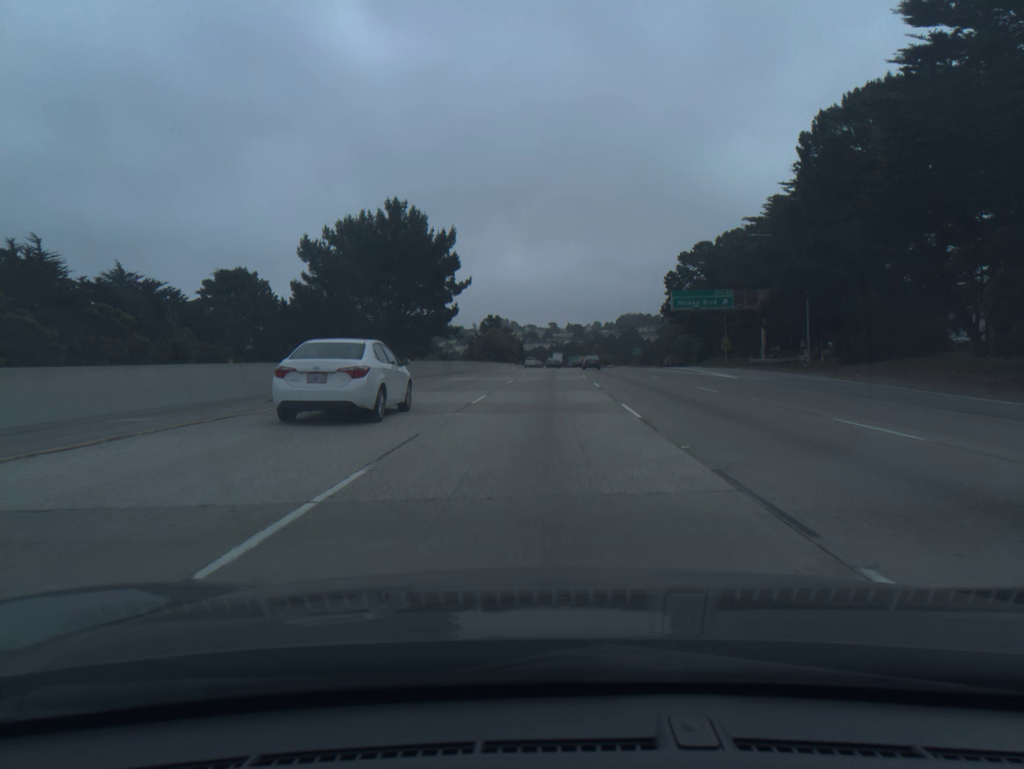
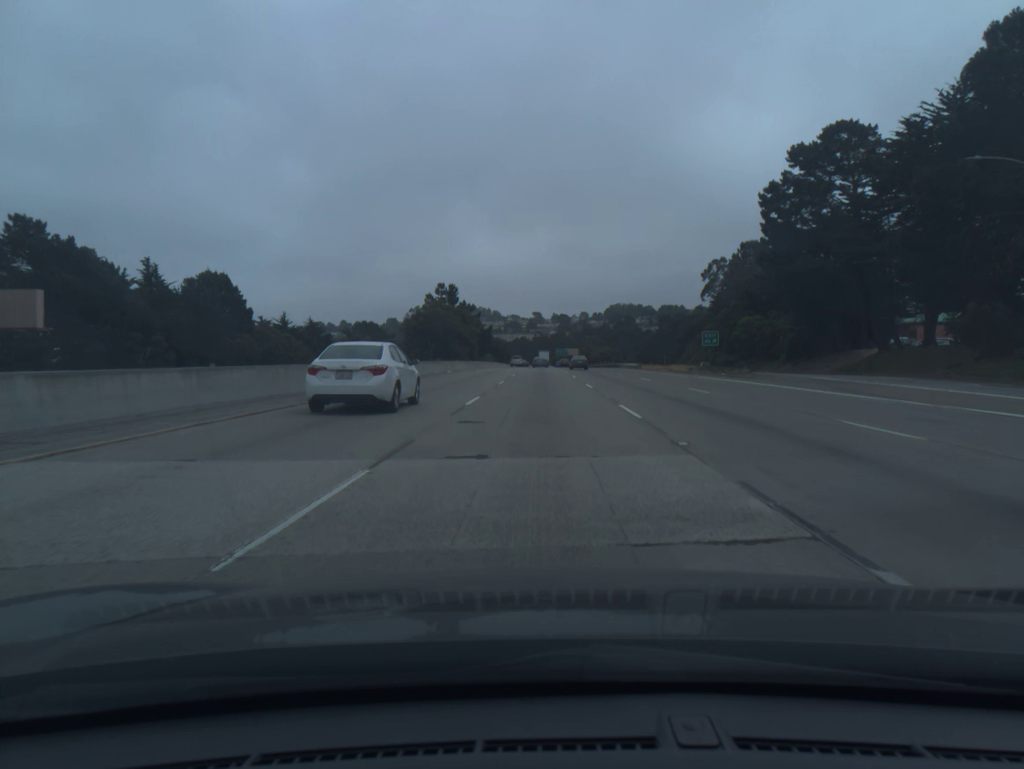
(+1.3, +73.5) m; +1°
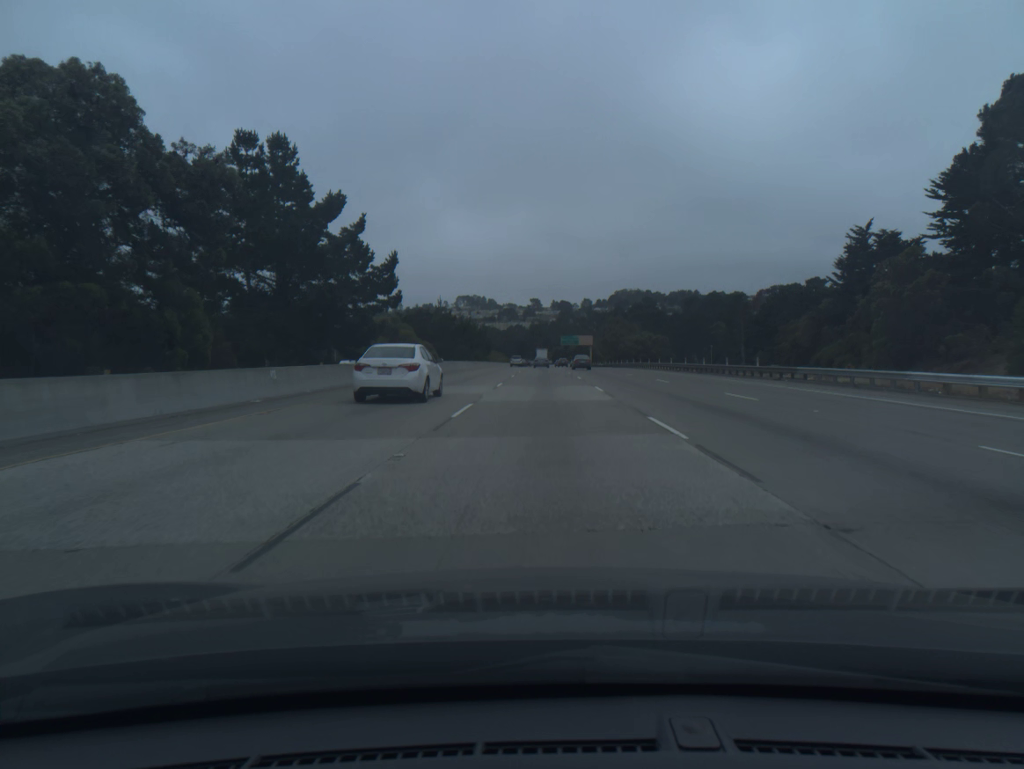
(-0.1, +92.3) m; 0°
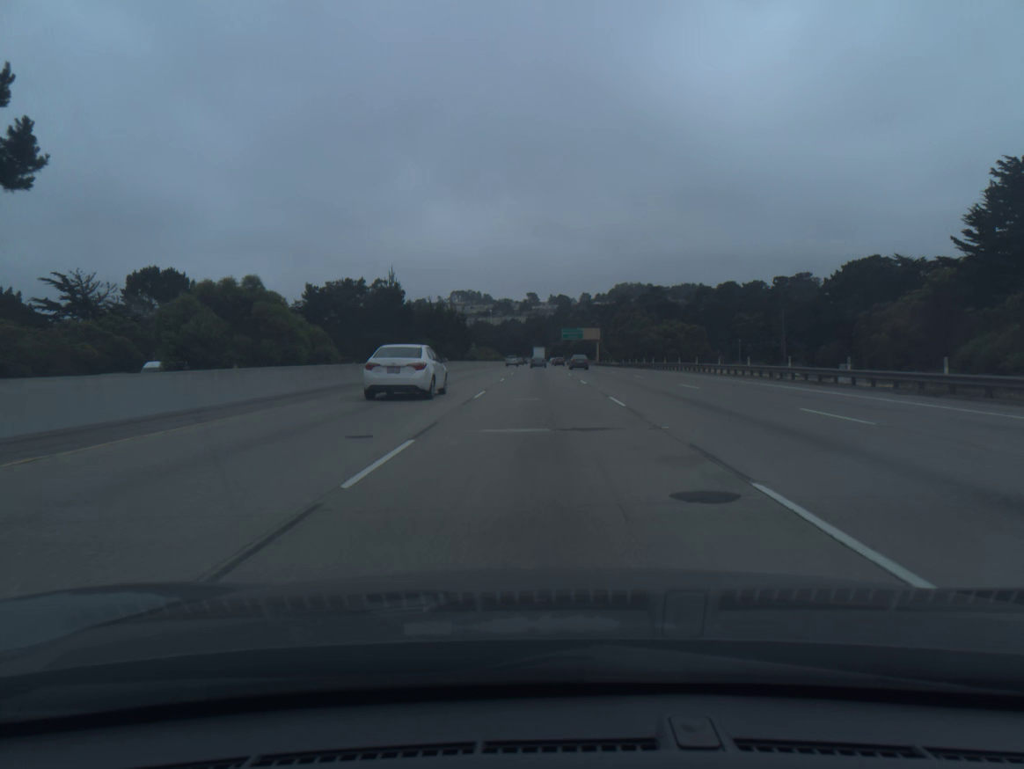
(+0.1, +37.0) m; 0°
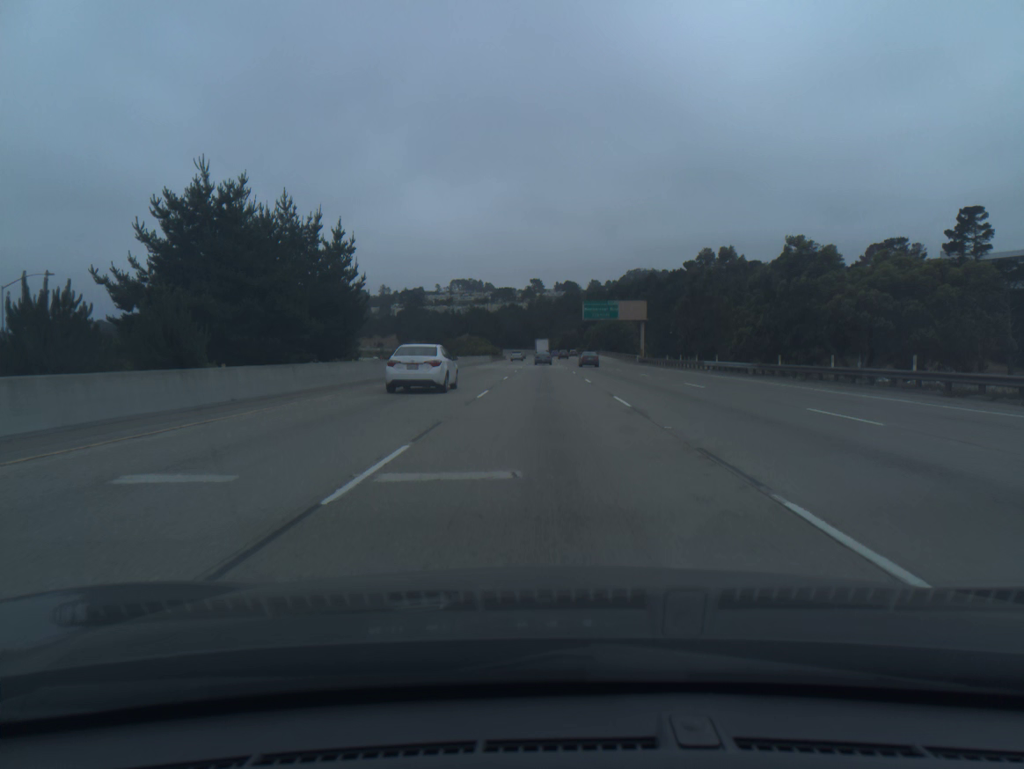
(-0.2, +74.0) m; 0°
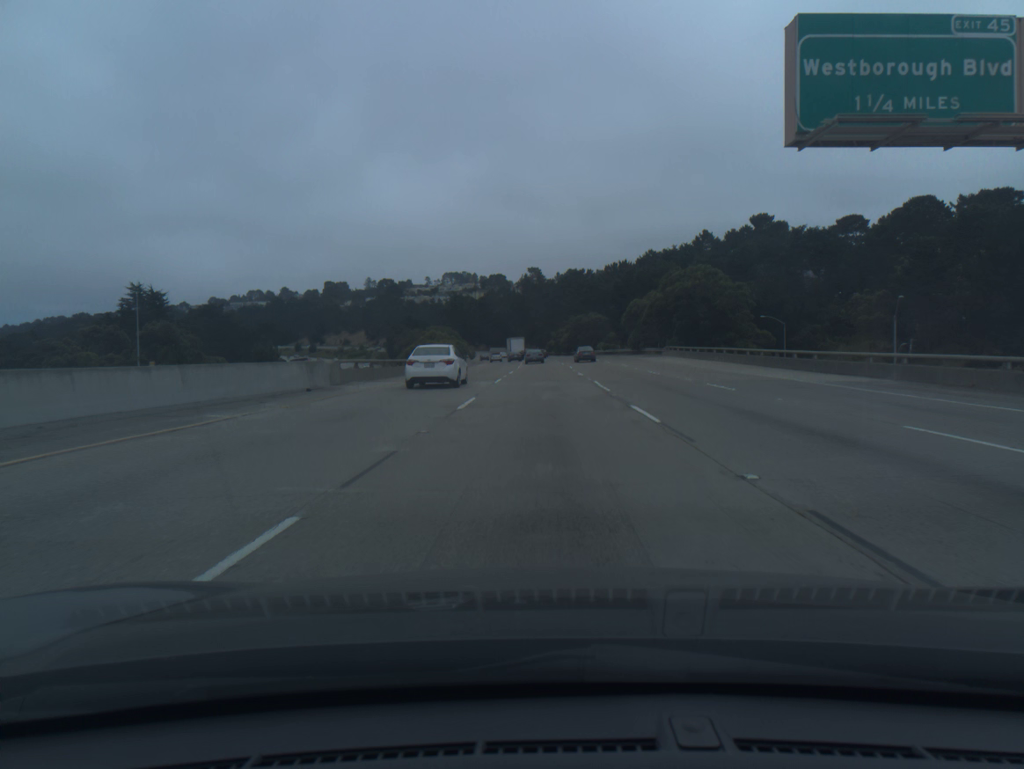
(0.0, +92.0) m; 0°
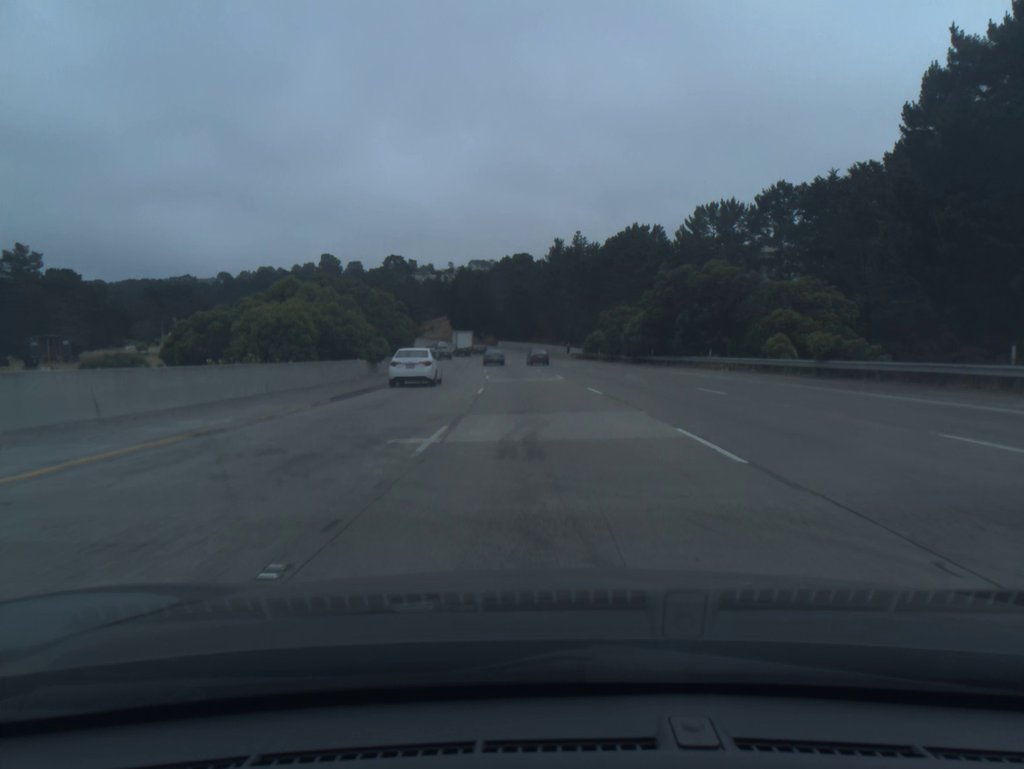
(-0.7, +90.5) m; -2°
